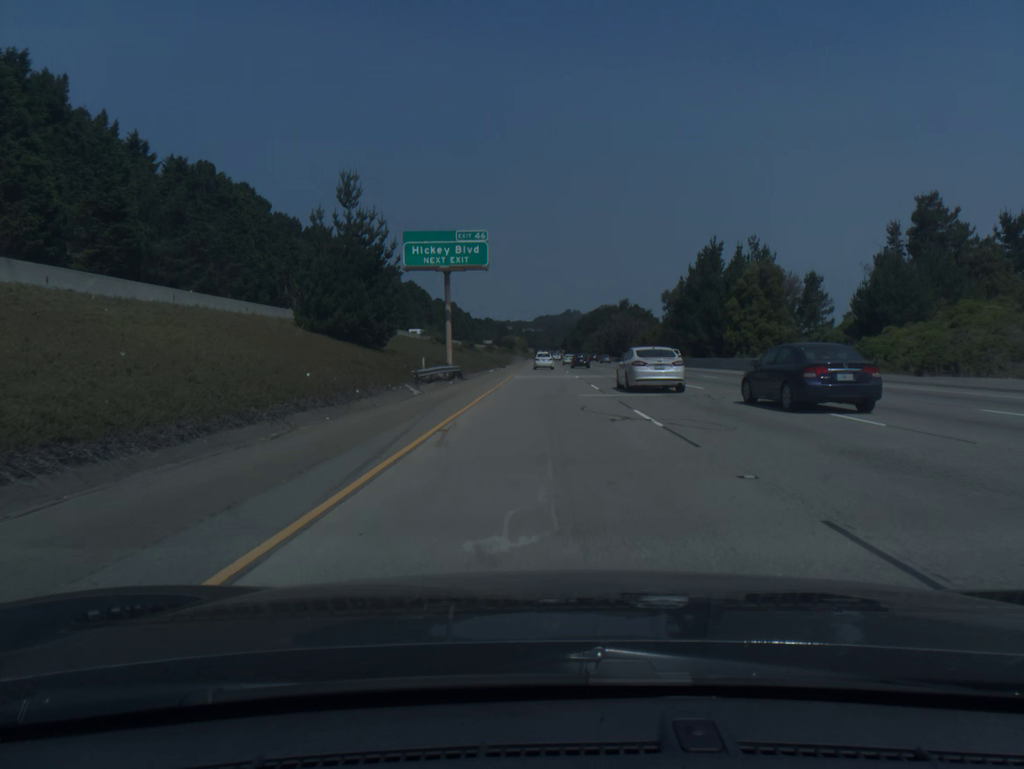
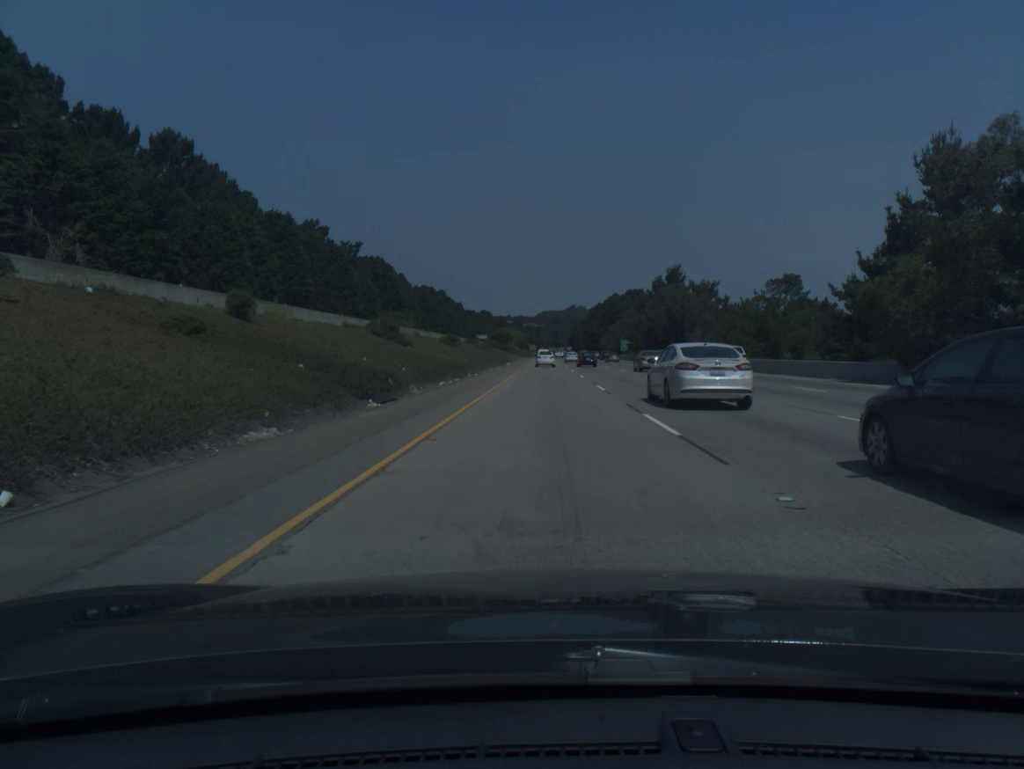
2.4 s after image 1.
(-0.2, +74.6) m; 0°
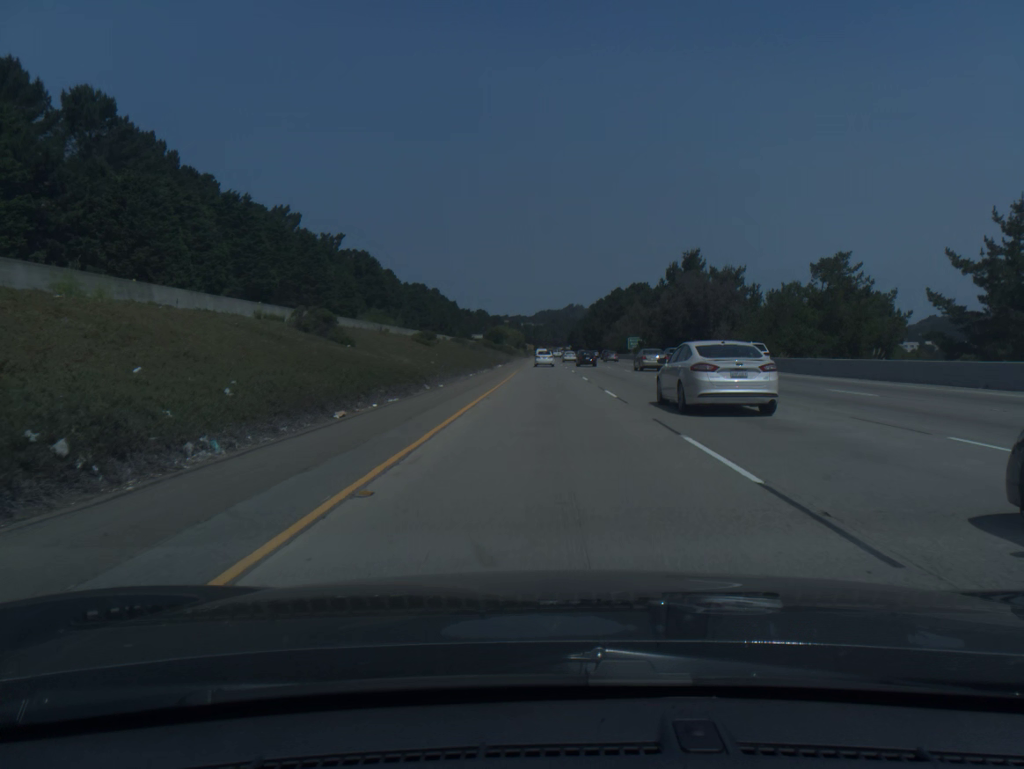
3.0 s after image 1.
(0.0, +18.8) m; 0°
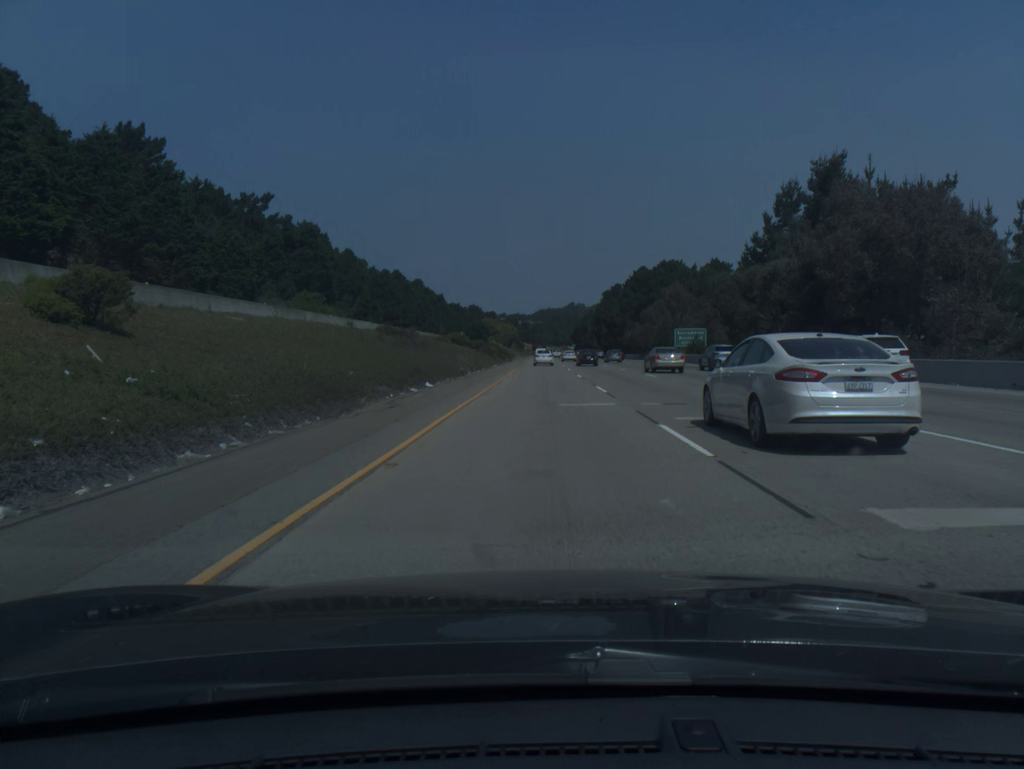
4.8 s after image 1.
(+0.1, +56.7) m; 0°
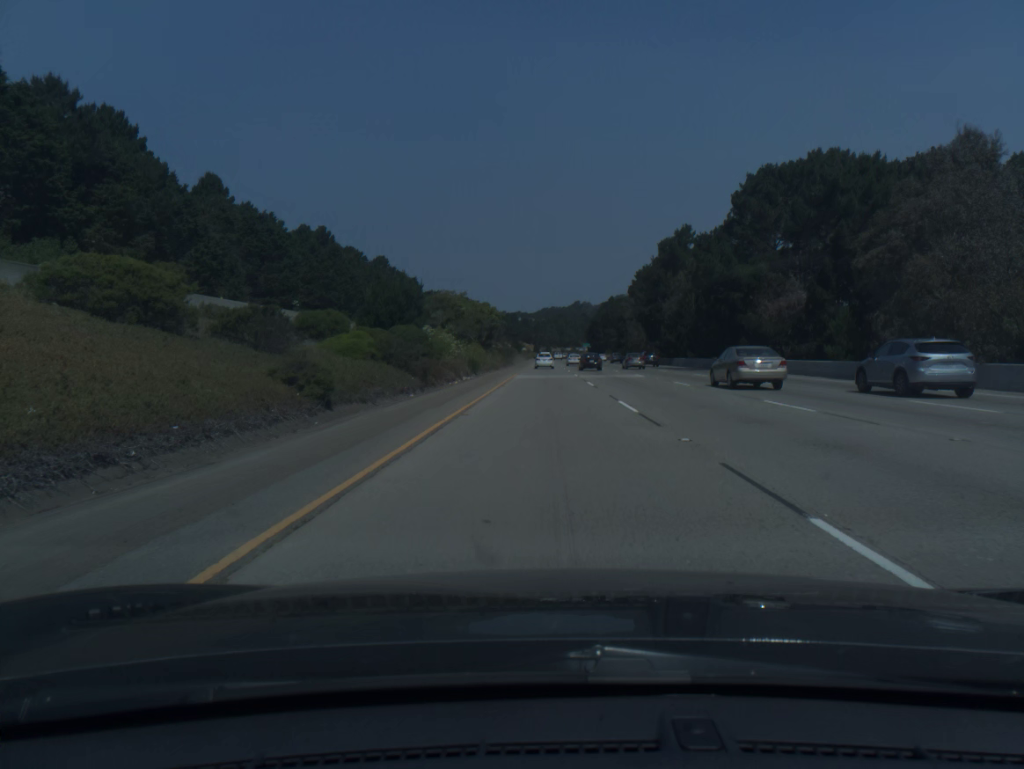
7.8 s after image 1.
(-0.2, +94.8) m; 0°
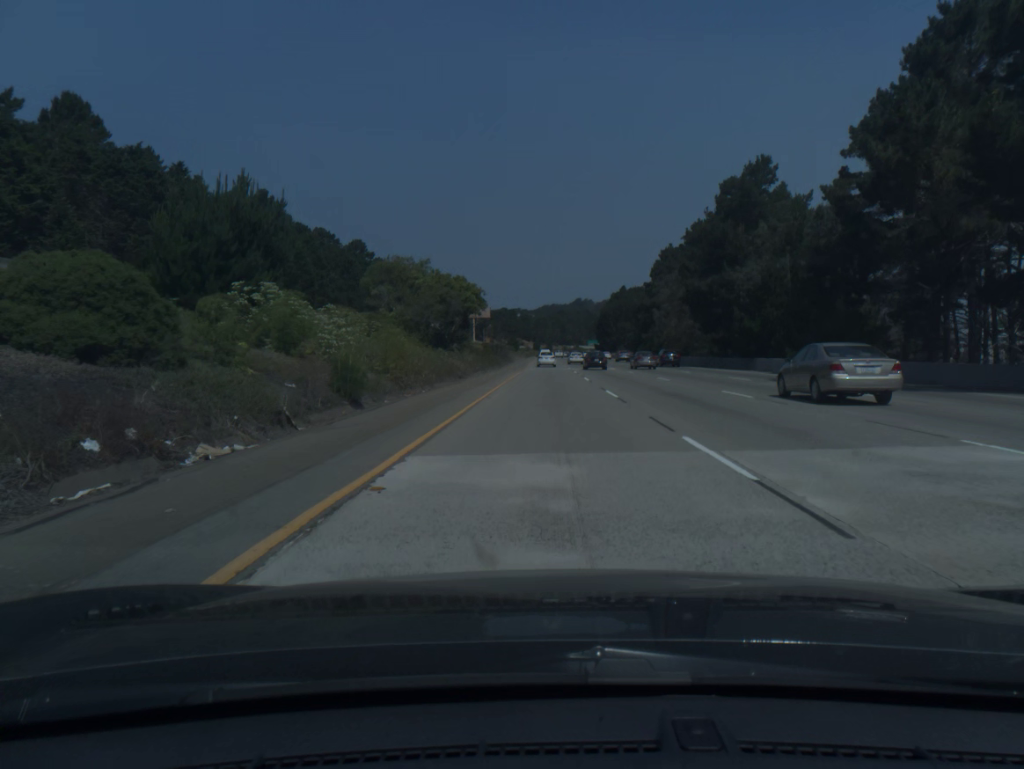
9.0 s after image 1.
(0.0, +38.2) m; 0°
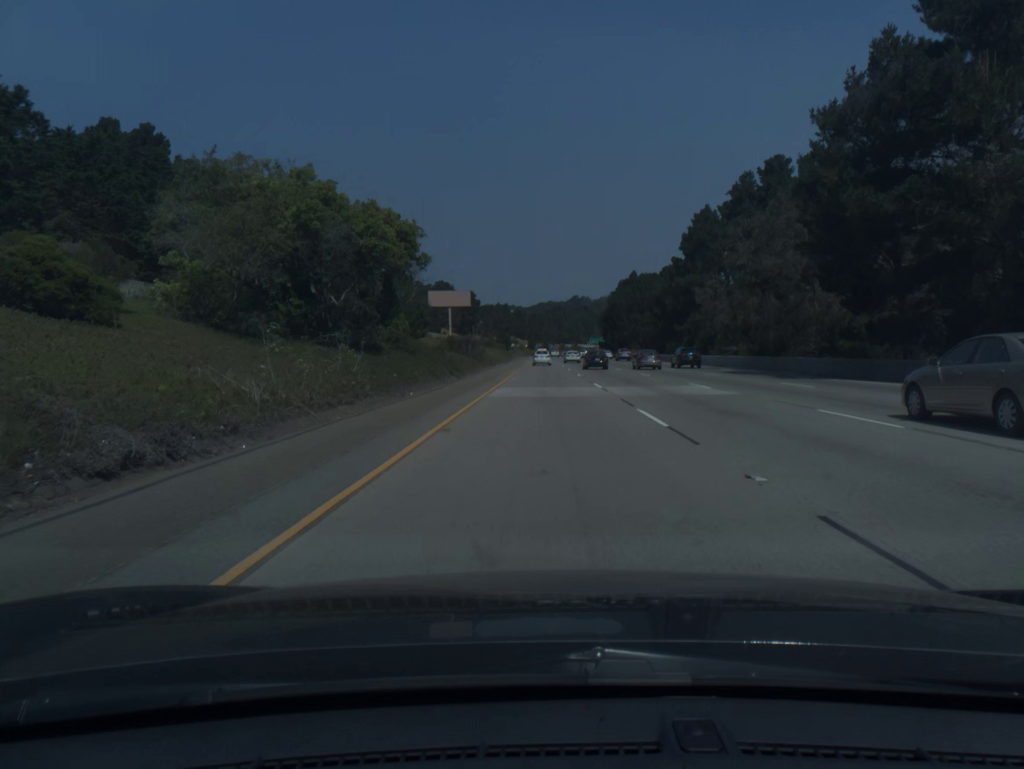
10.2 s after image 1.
(+0.1, +38.4) m; 0°
